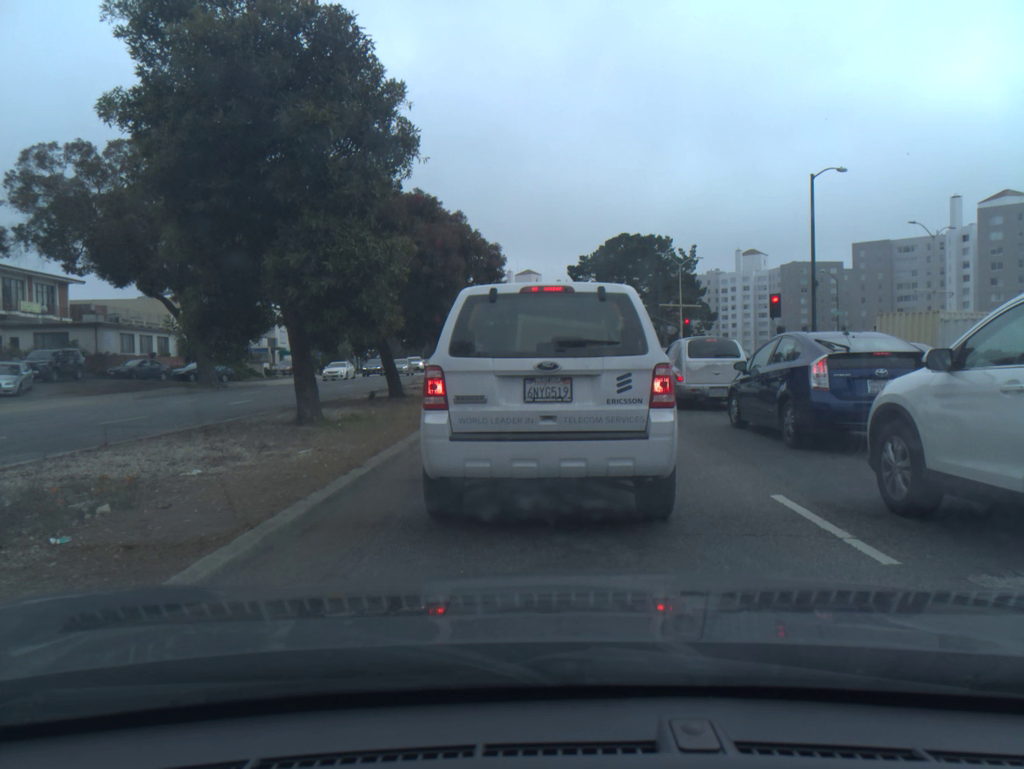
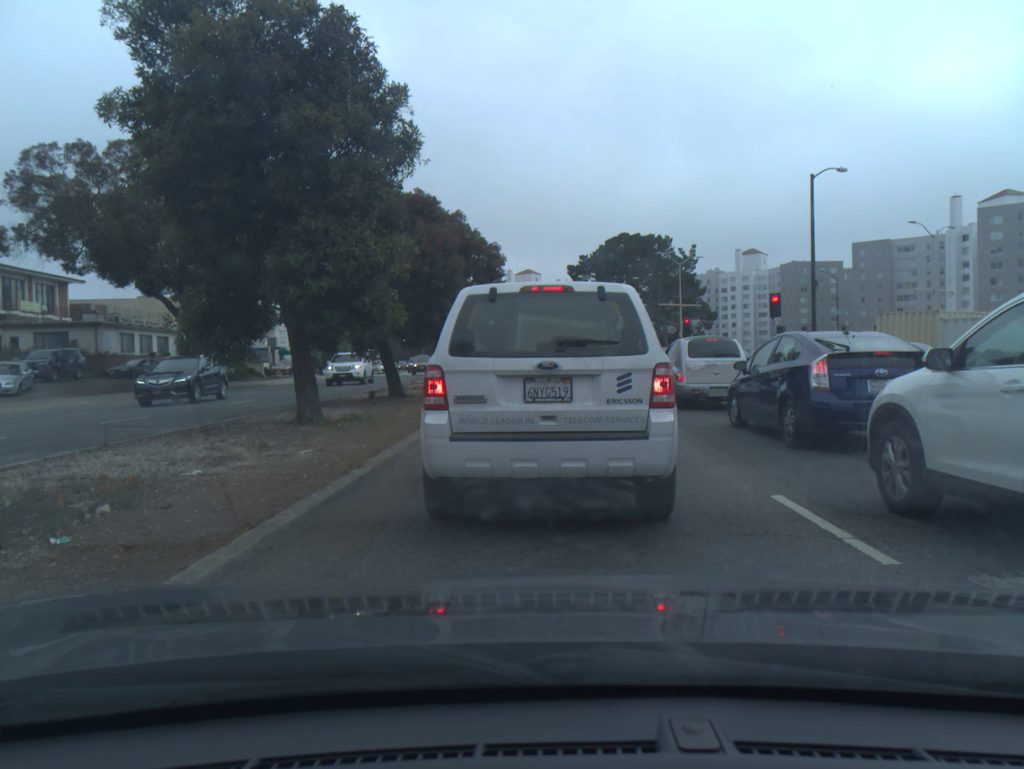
(0.0, 0.0) m; 0°
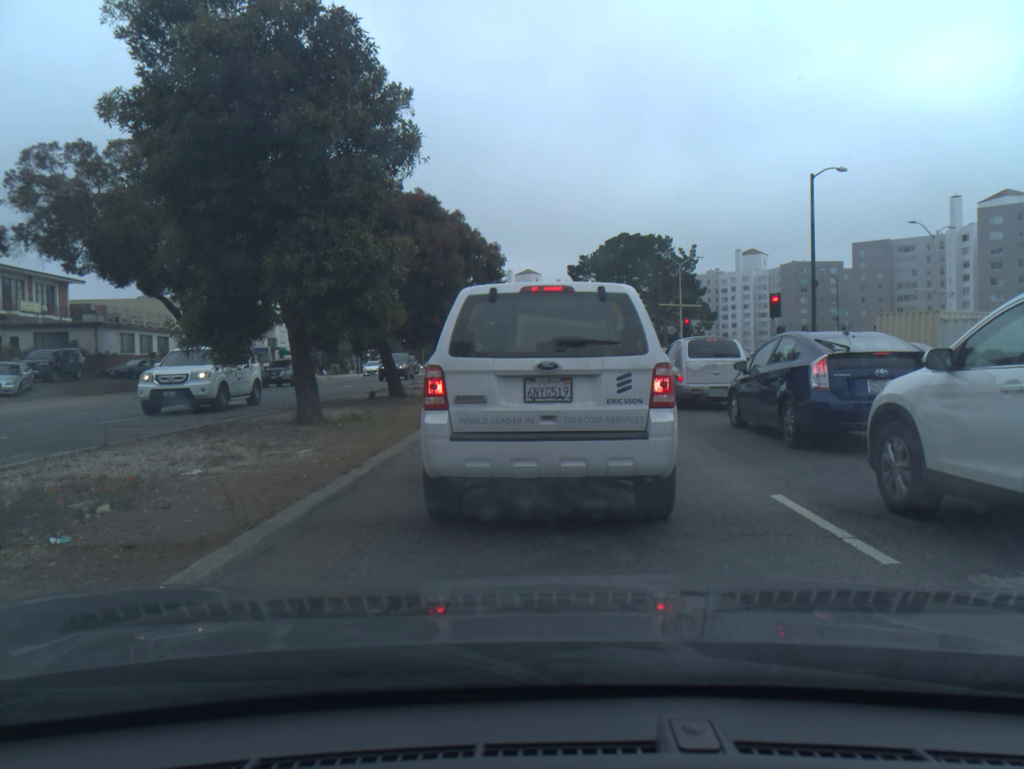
(0.0, 0.0) m; 0°
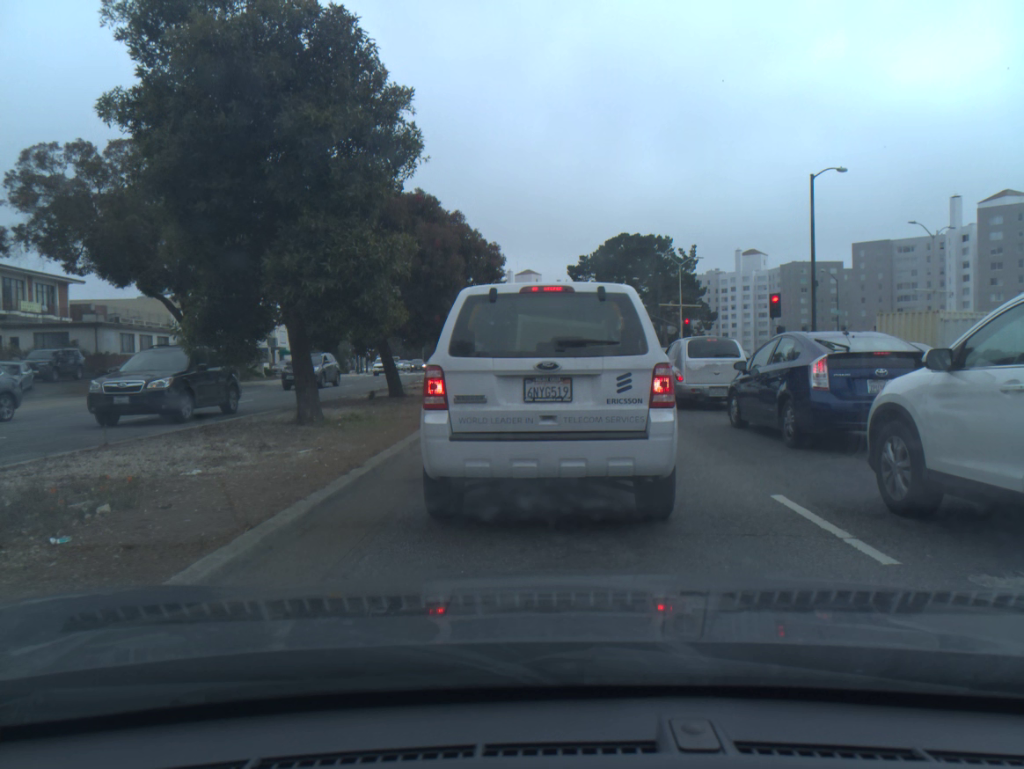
(0.0, 0.0) m; 0°
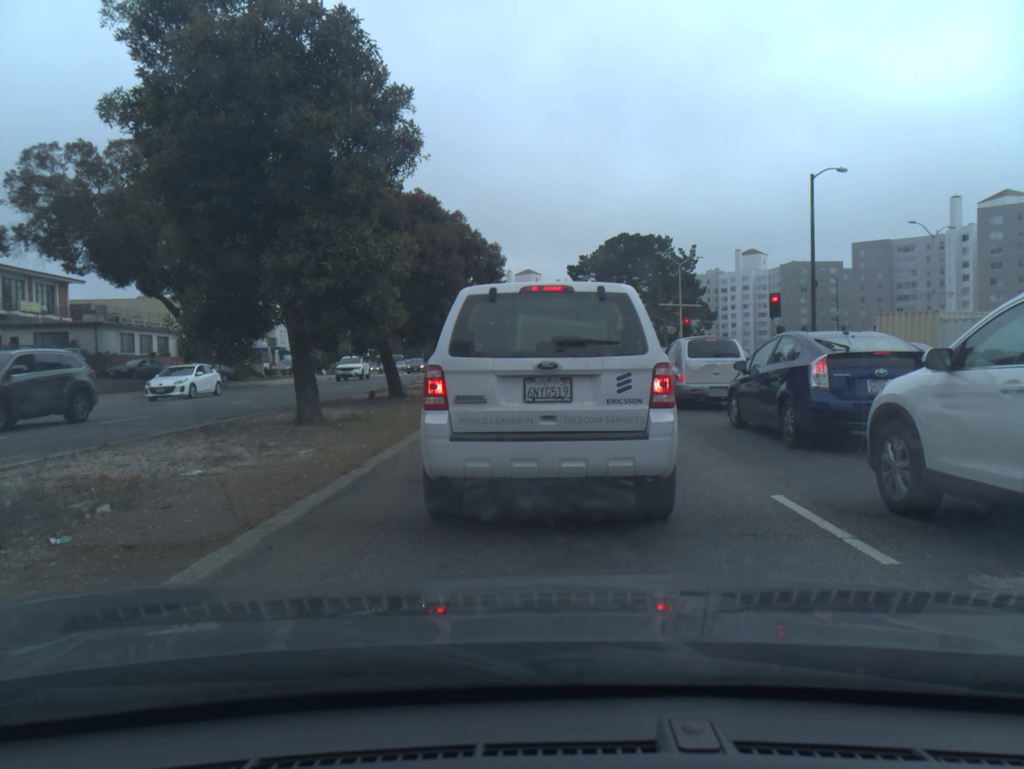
(0.0, 0.0) m; 0°
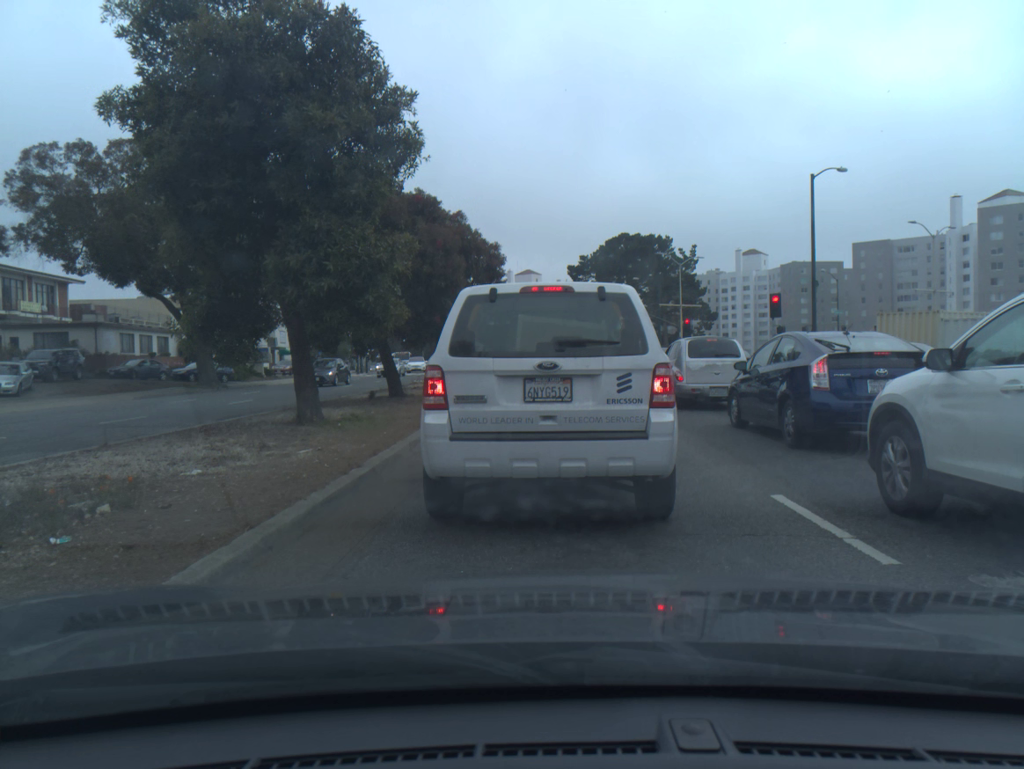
(0.0, -0.1) m; 0°
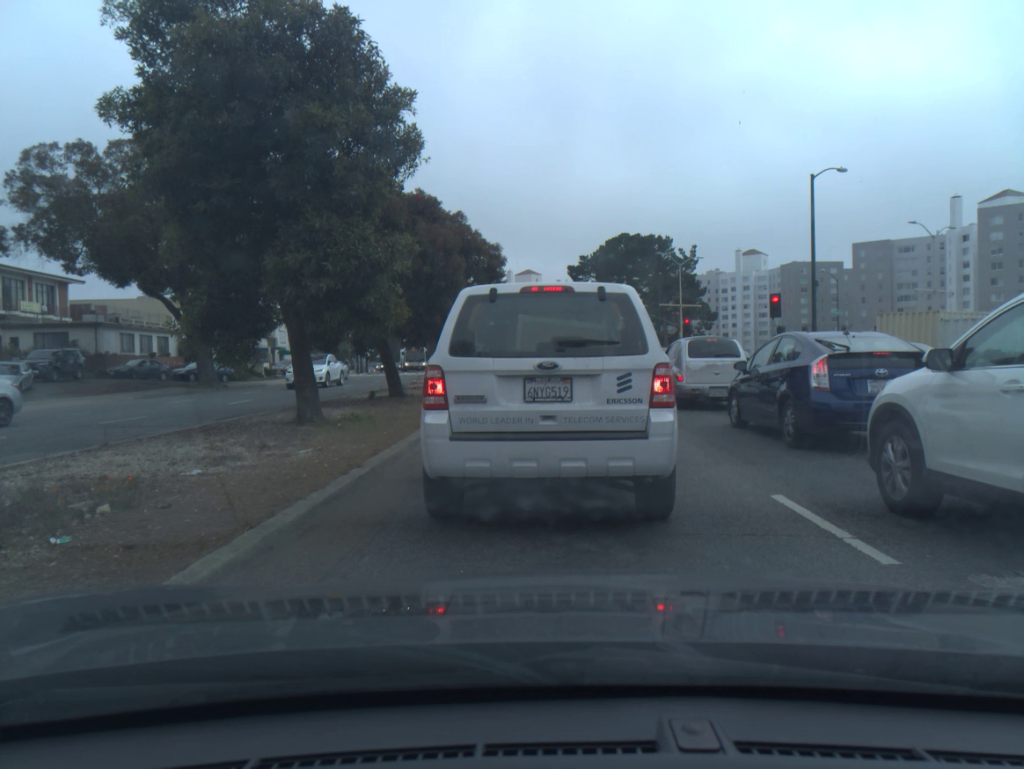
(-0.1, 0.0) m; 0°
